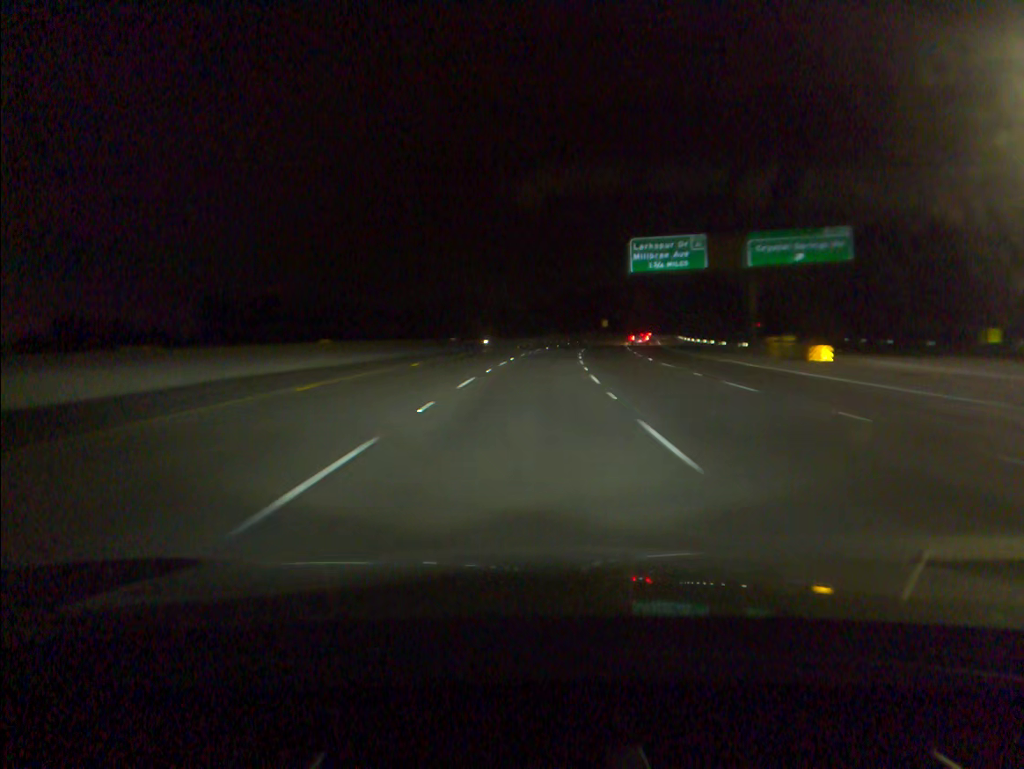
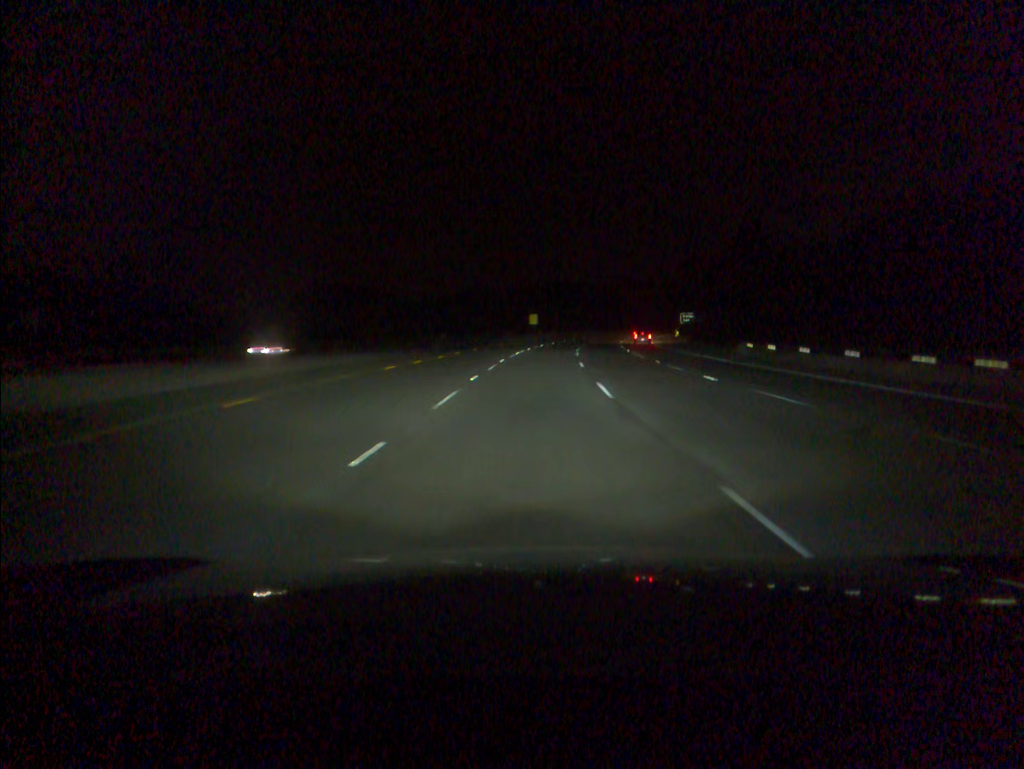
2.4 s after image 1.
(+4.3, +76.9) m; +7°
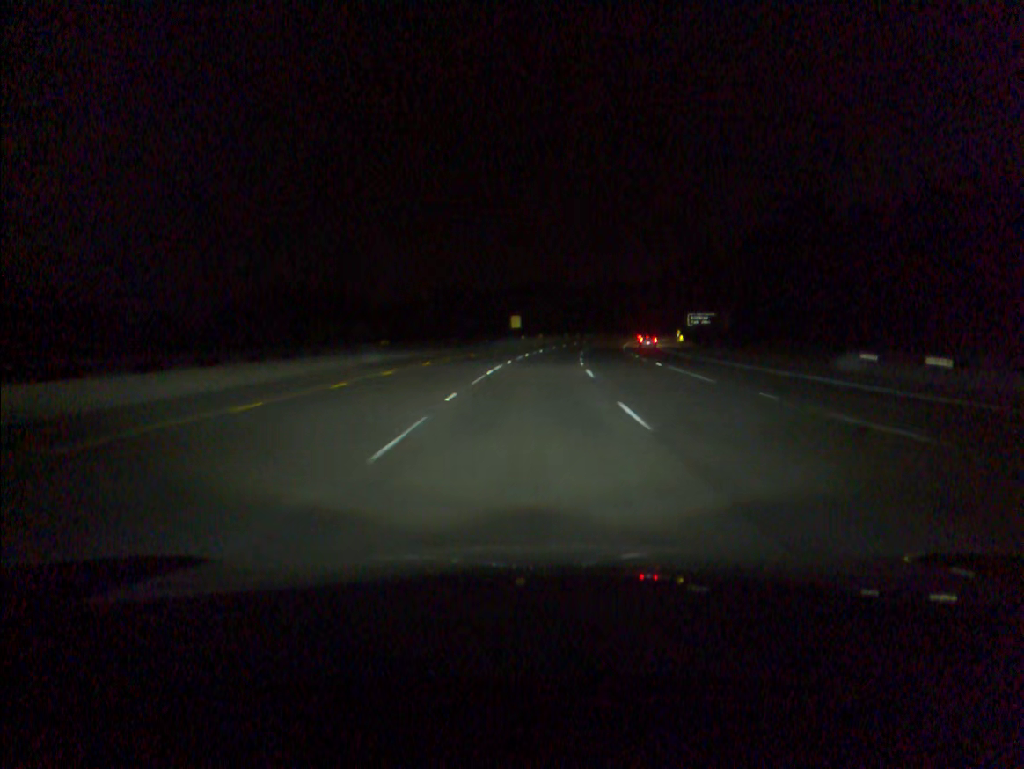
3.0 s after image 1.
(+0.3, +19.4) m; +1°
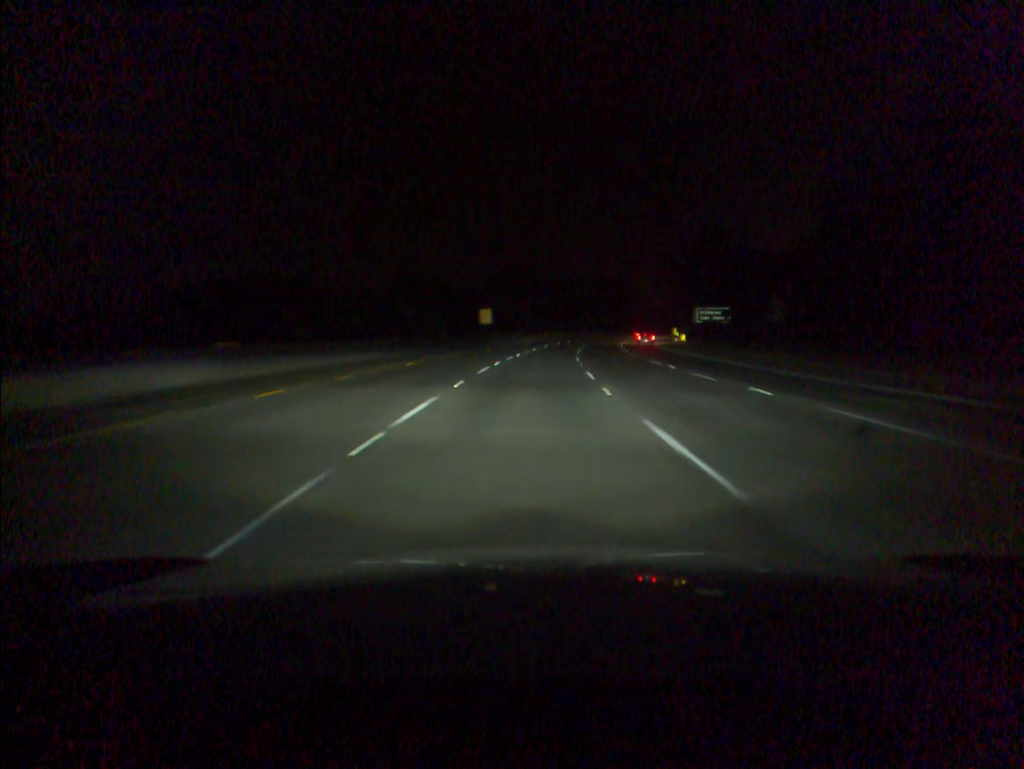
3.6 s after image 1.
(+0.3, +19.5) m; +2°
